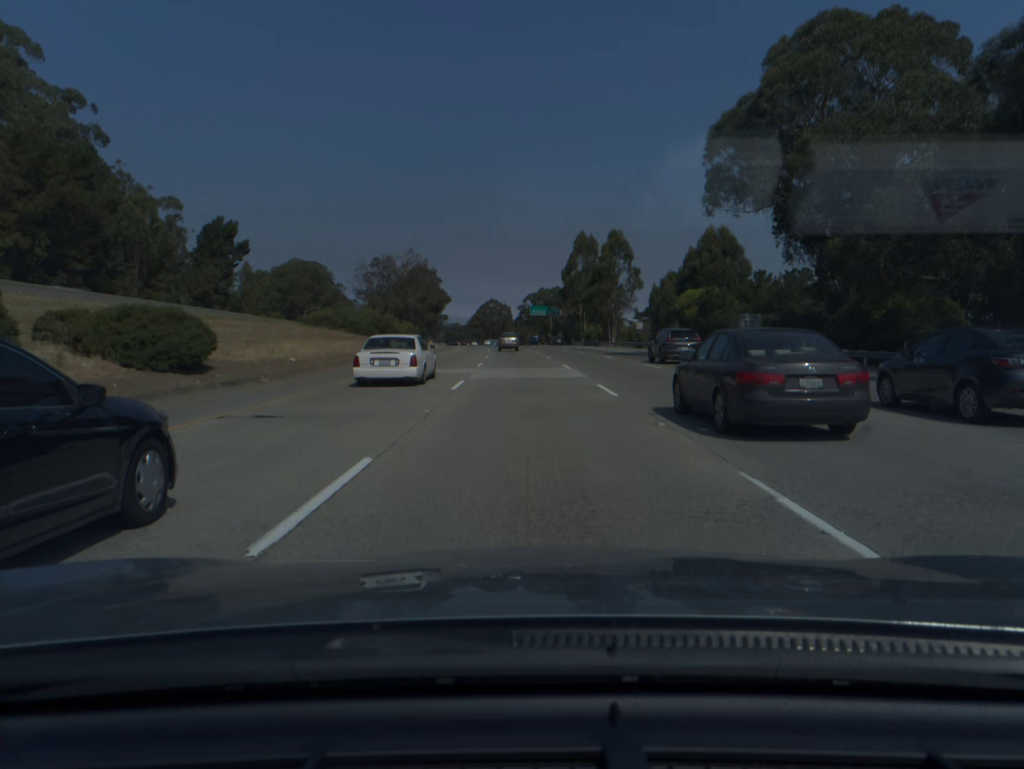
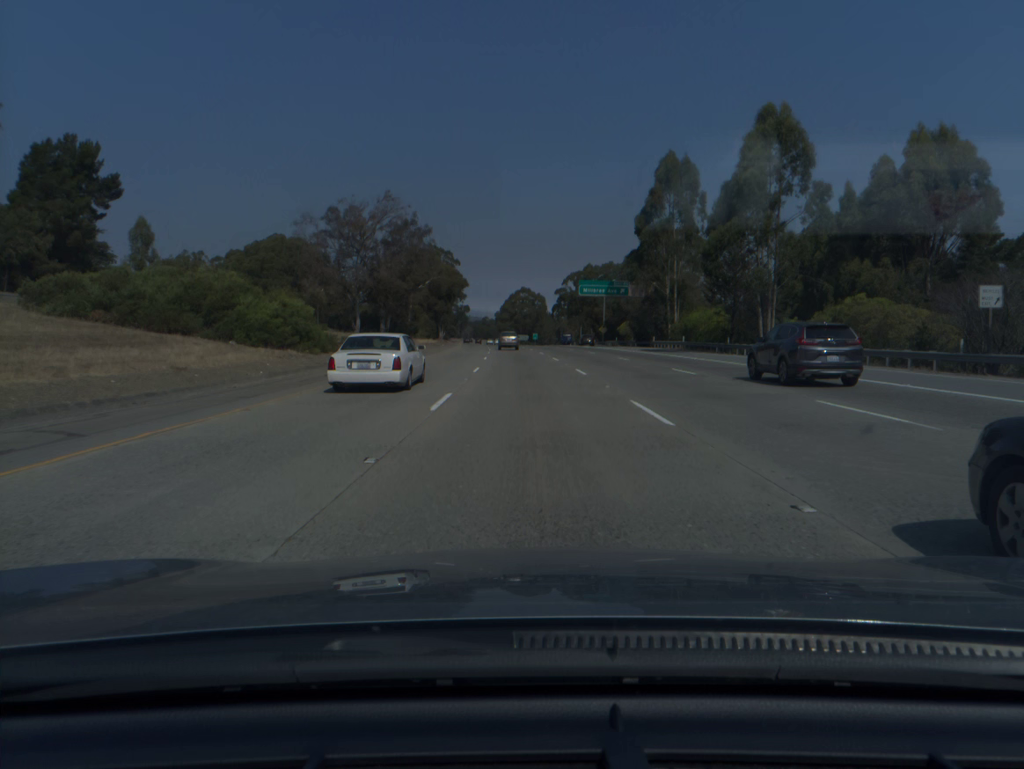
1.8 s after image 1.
(-1.4, +64.1) m; -2°
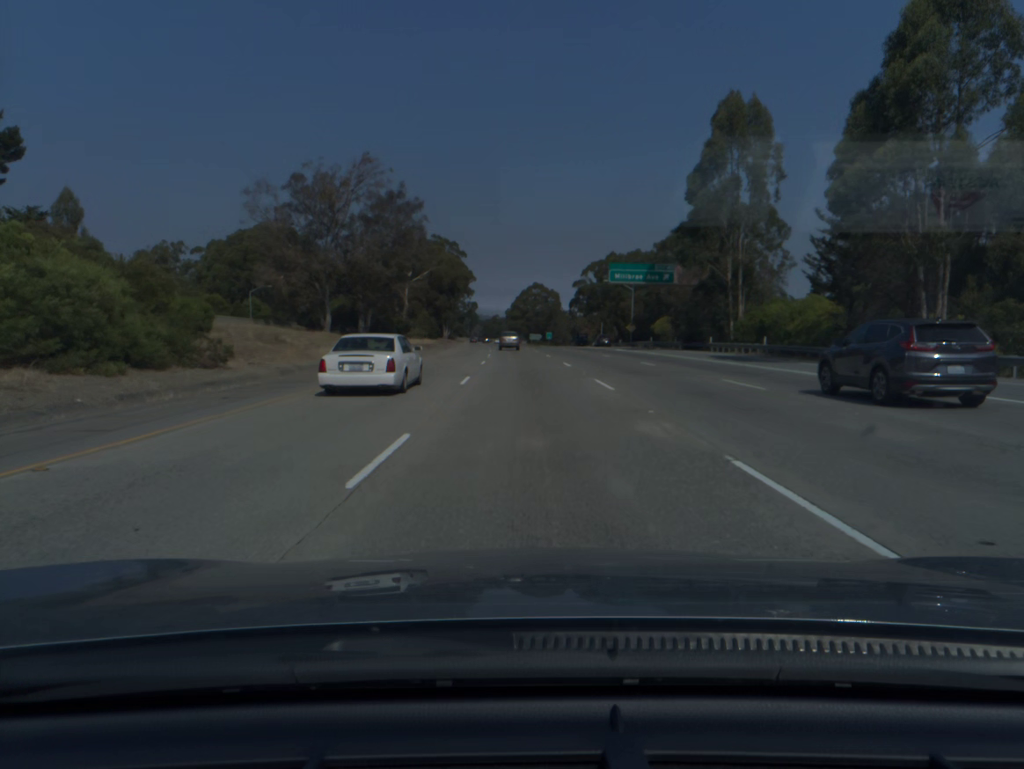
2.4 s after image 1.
(-0.2, +21.4) m; -1°
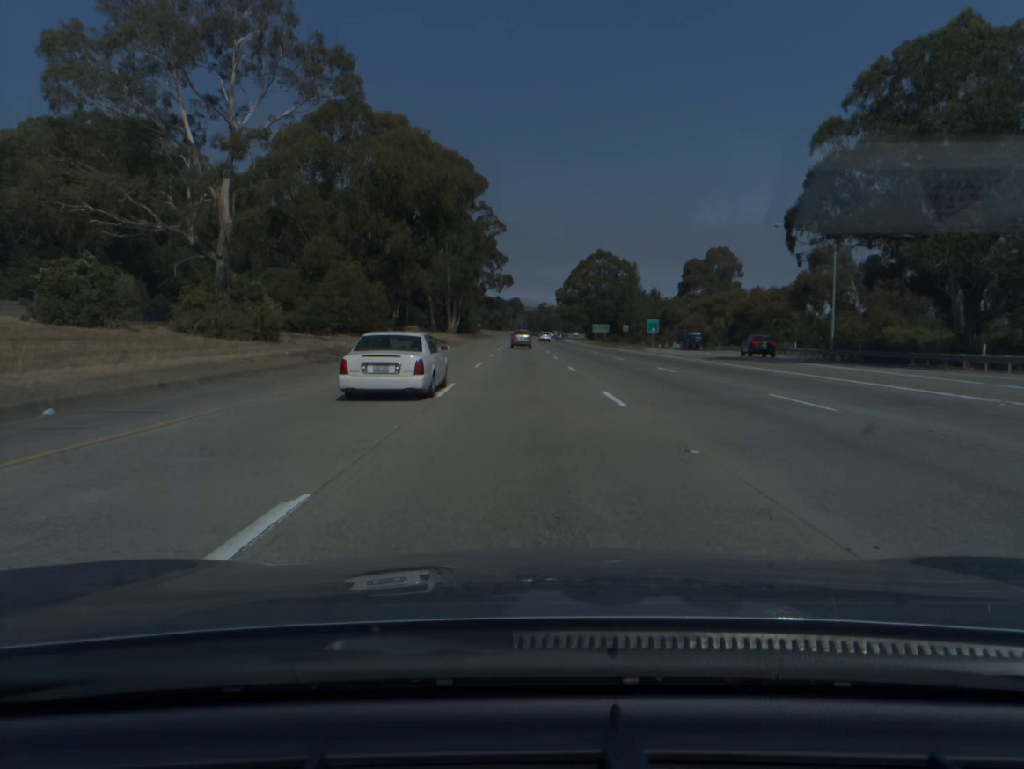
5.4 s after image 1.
(-3.3, +106.8) m; -3°
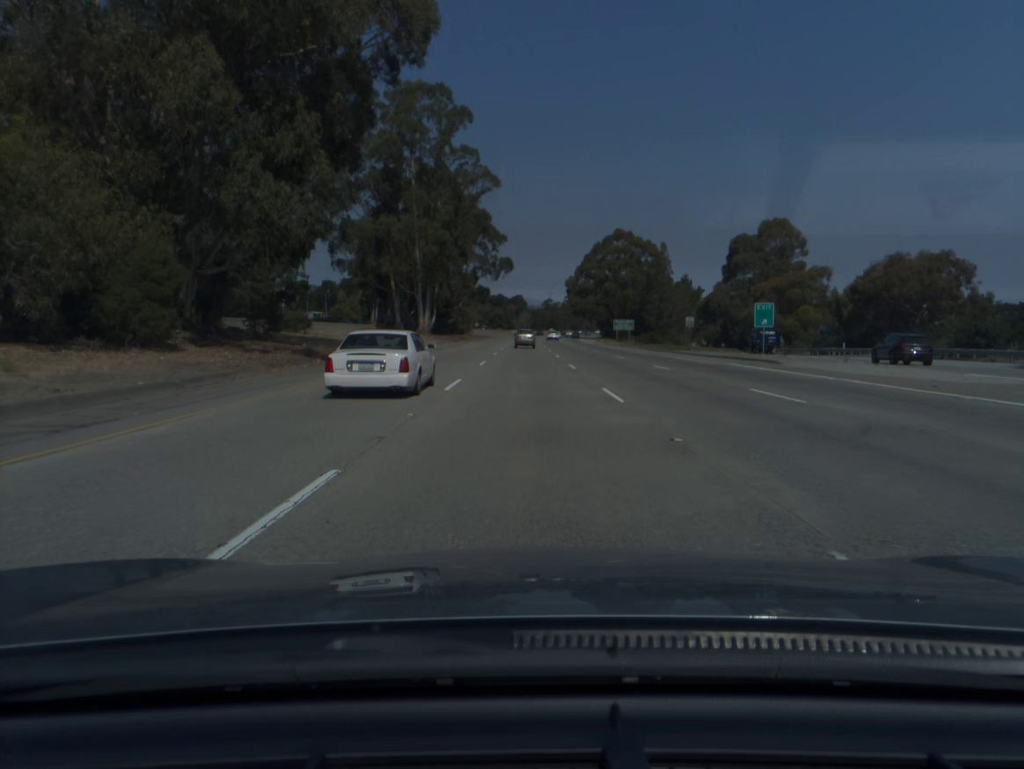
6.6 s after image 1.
(-0.2, +42.8) m; 0°
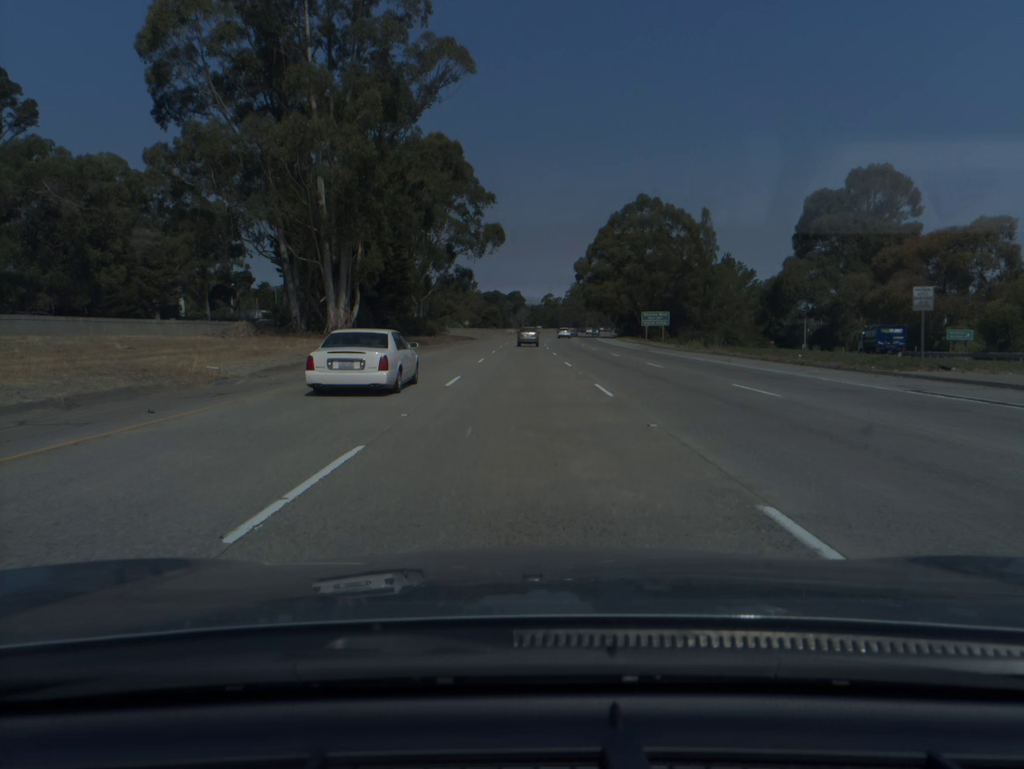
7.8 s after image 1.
(+0.1, +42.8) m; 0°
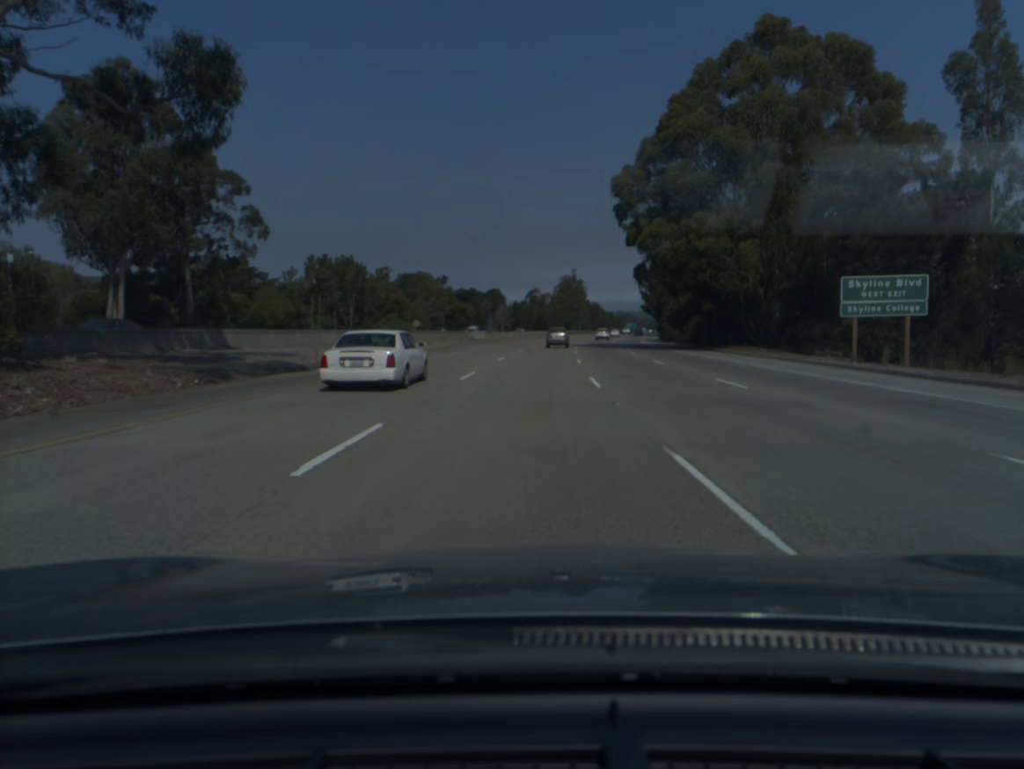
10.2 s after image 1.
(+0.3, +85.3) m; +1°
